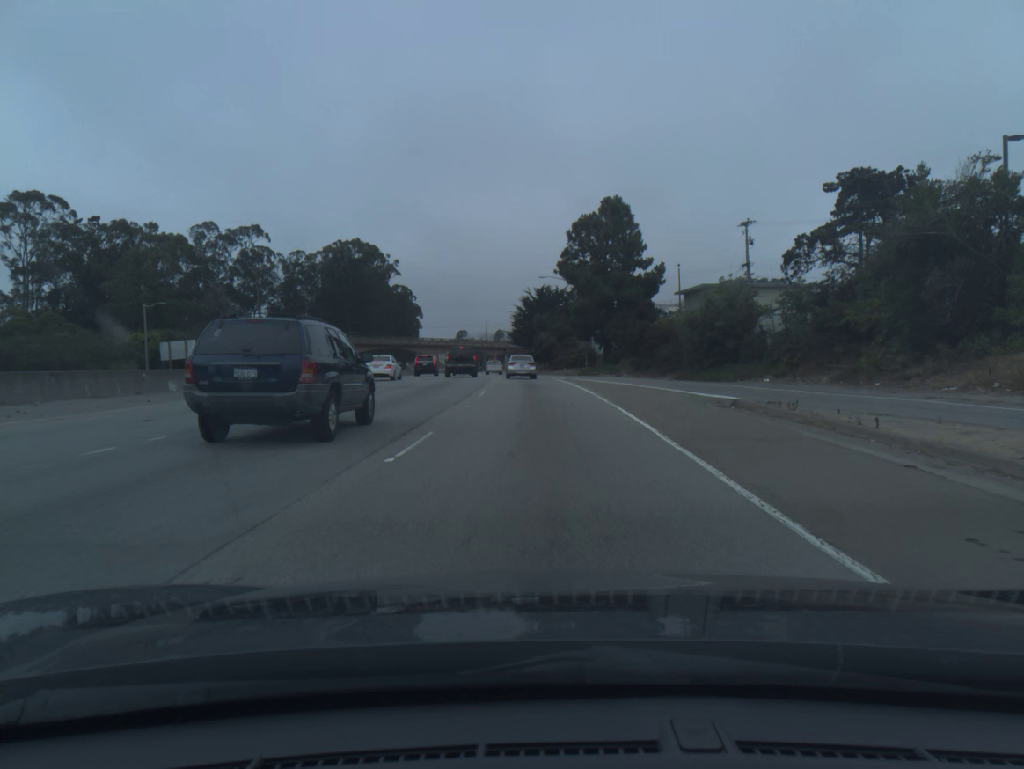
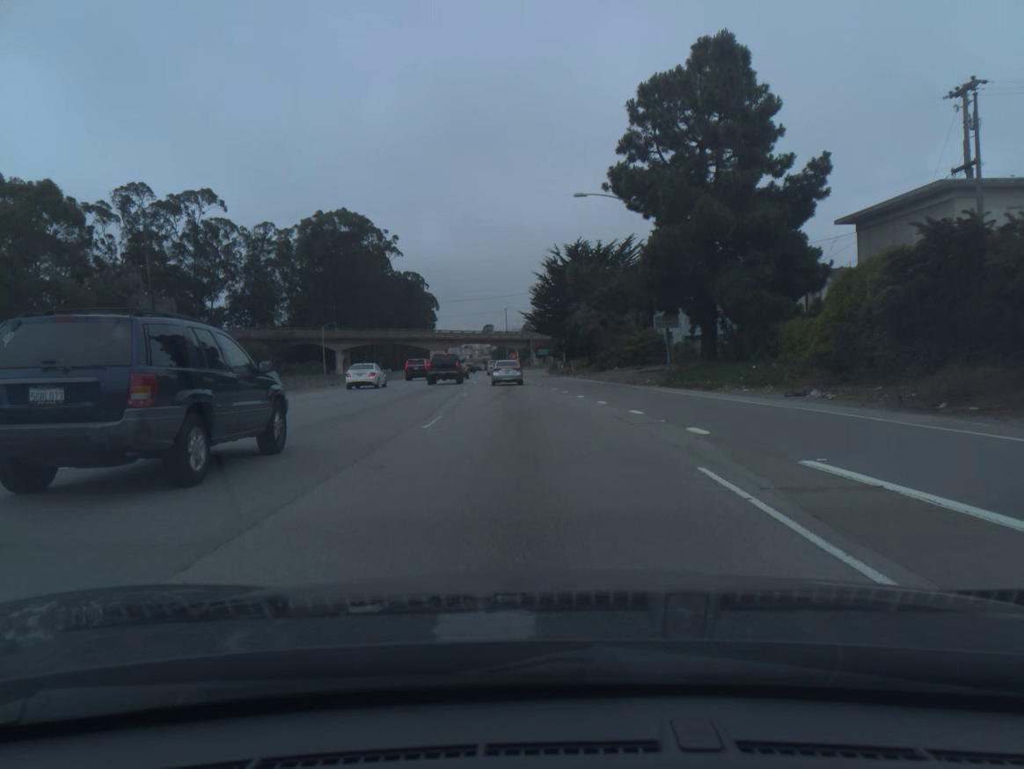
(-0.6, +38.6) m; -2°
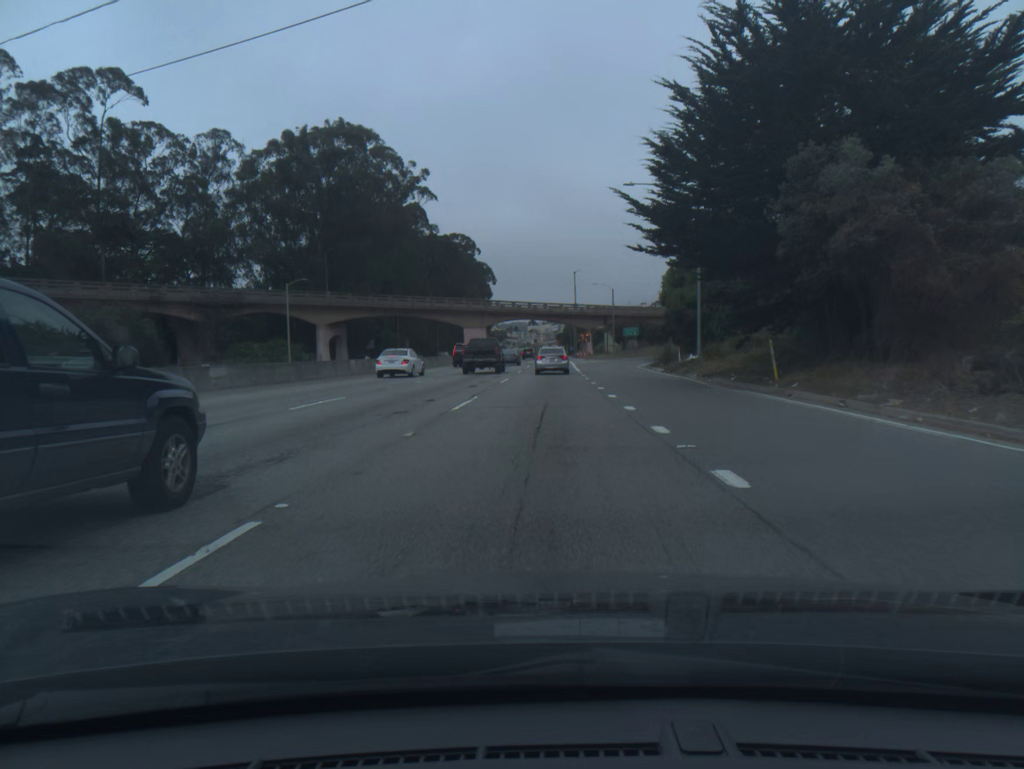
(-2.4, +50.6) m; -5°
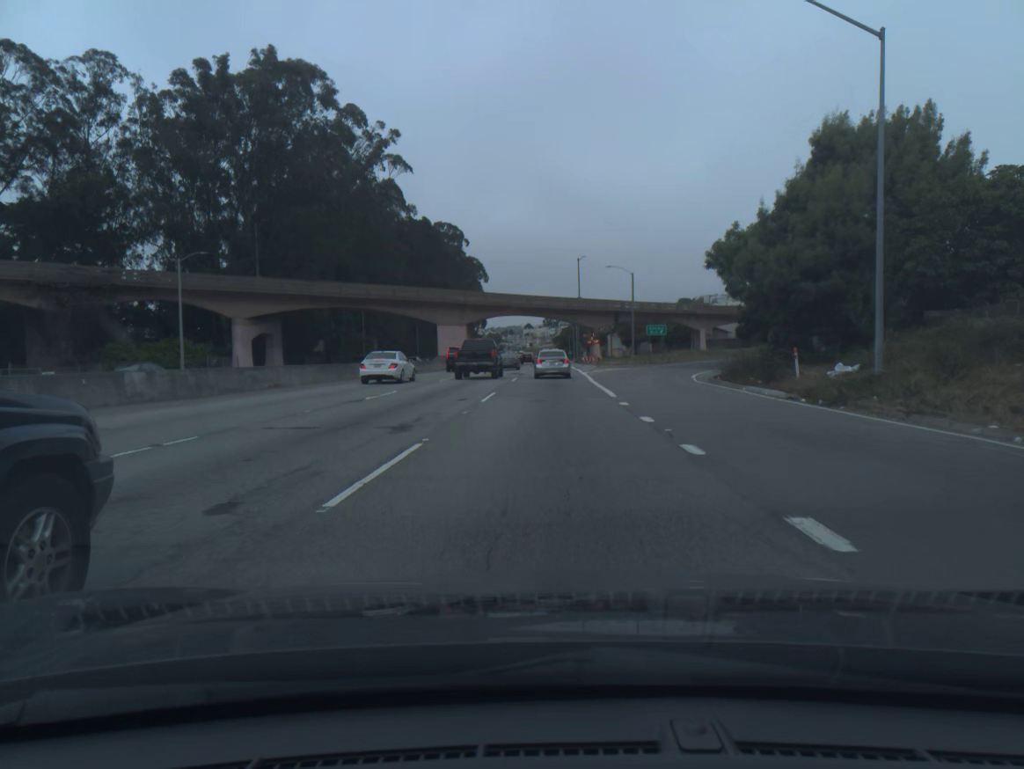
(0.0, +24.6) m; 0°
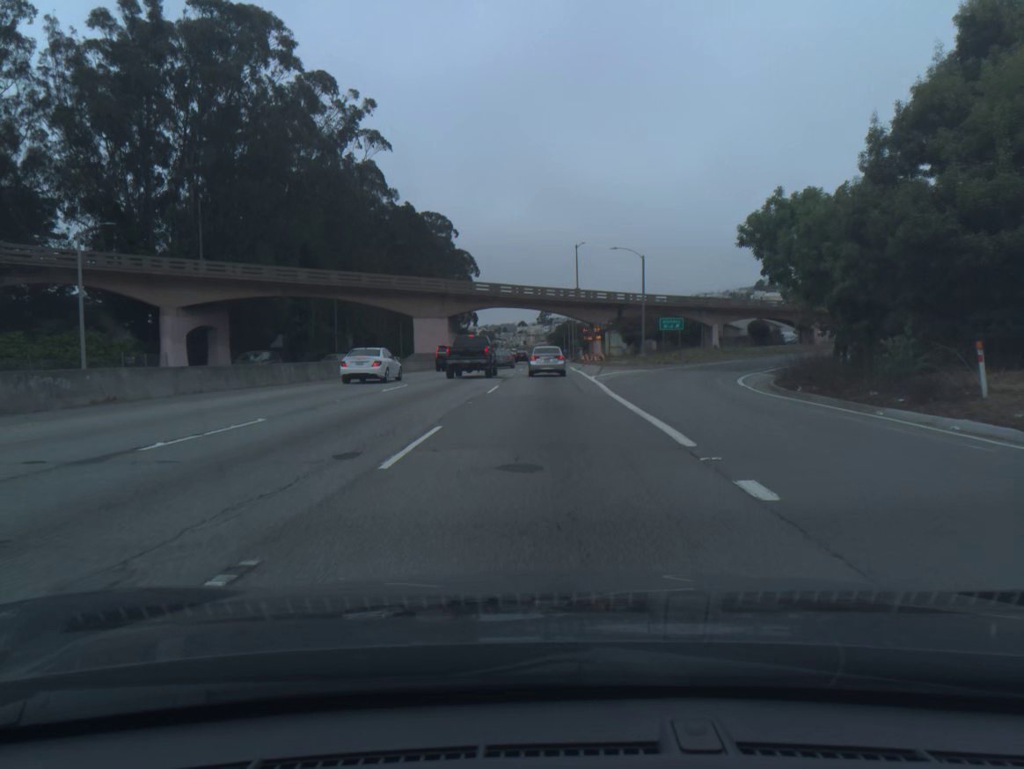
(+0.1, +12.0) m; 0°
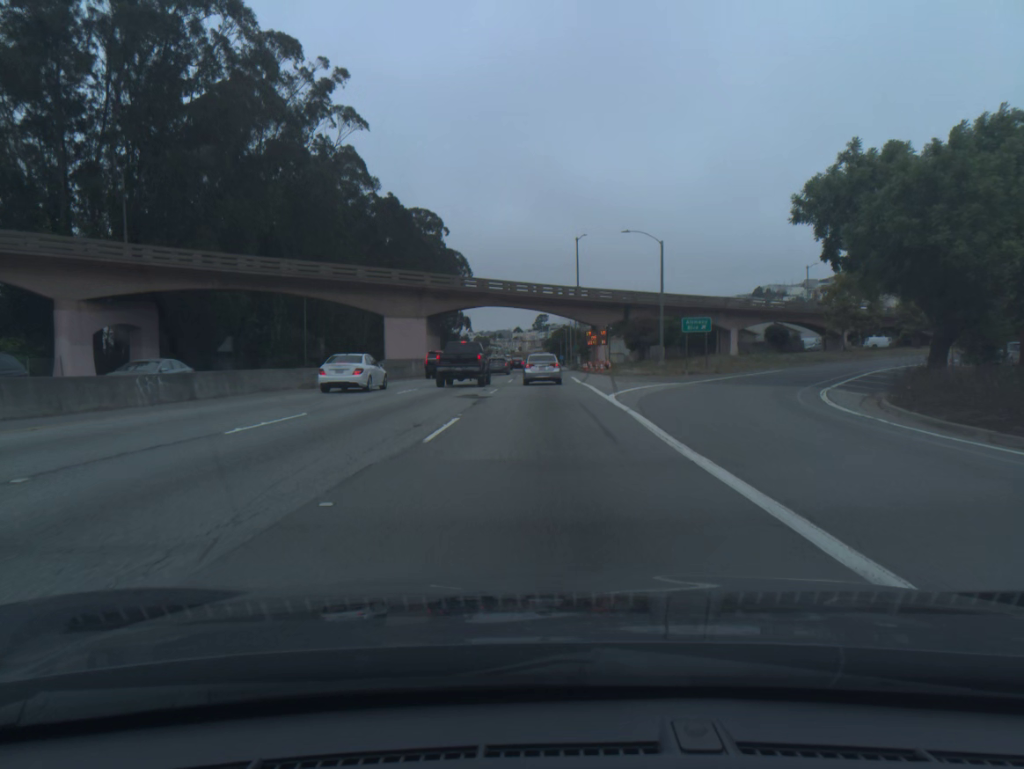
(+0.1, +11.8) m; 0°
